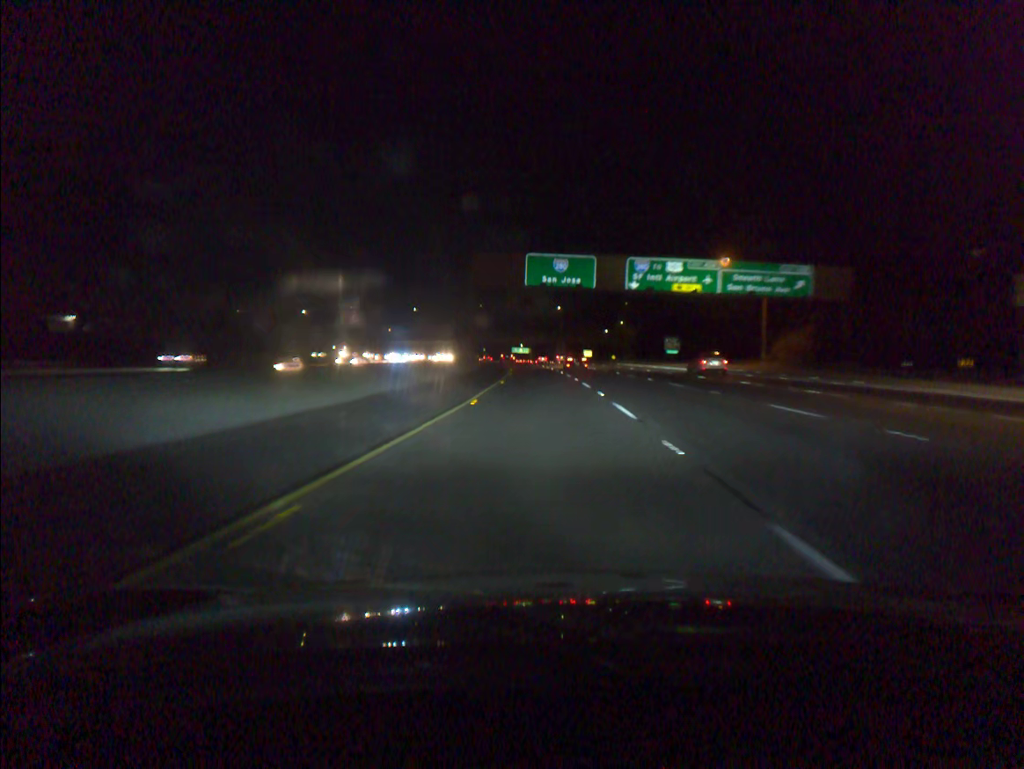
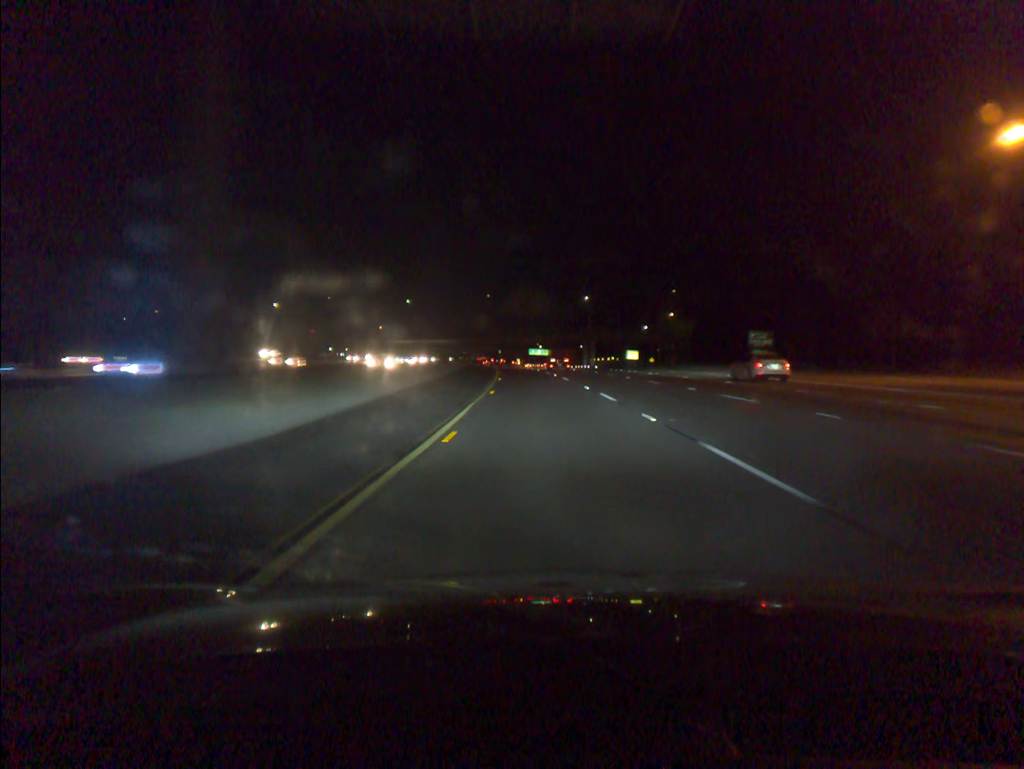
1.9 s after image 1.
(-0.7, +52.1) m; -1°
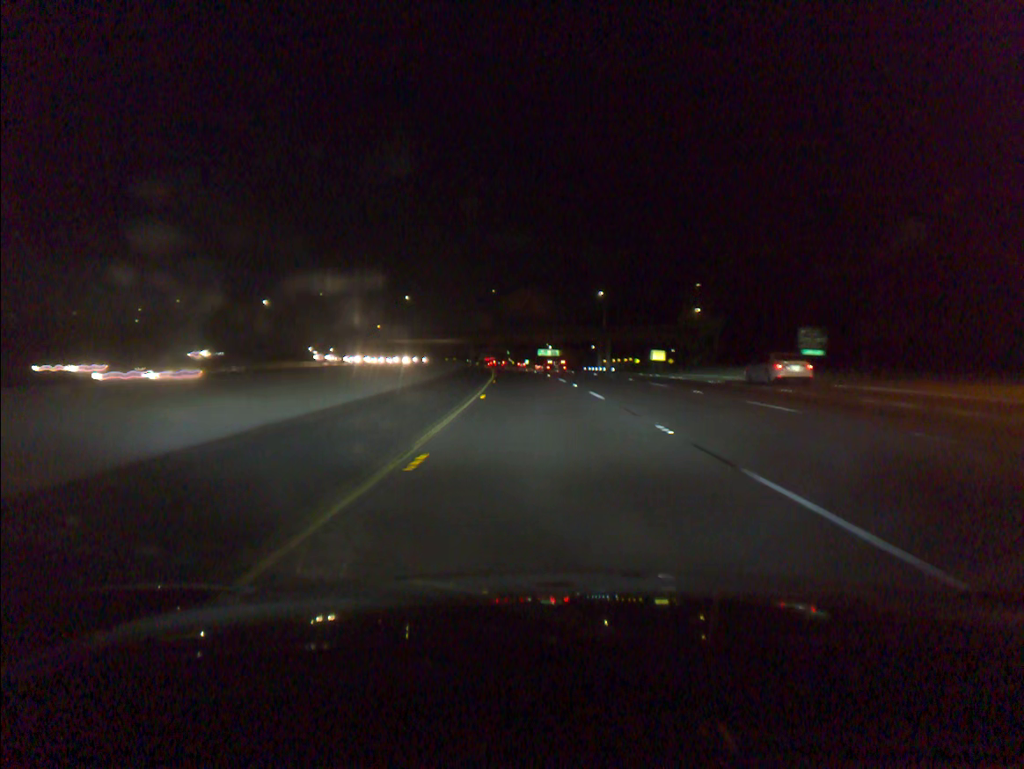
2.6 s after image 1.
(-0.1, +17.2) m; -1°
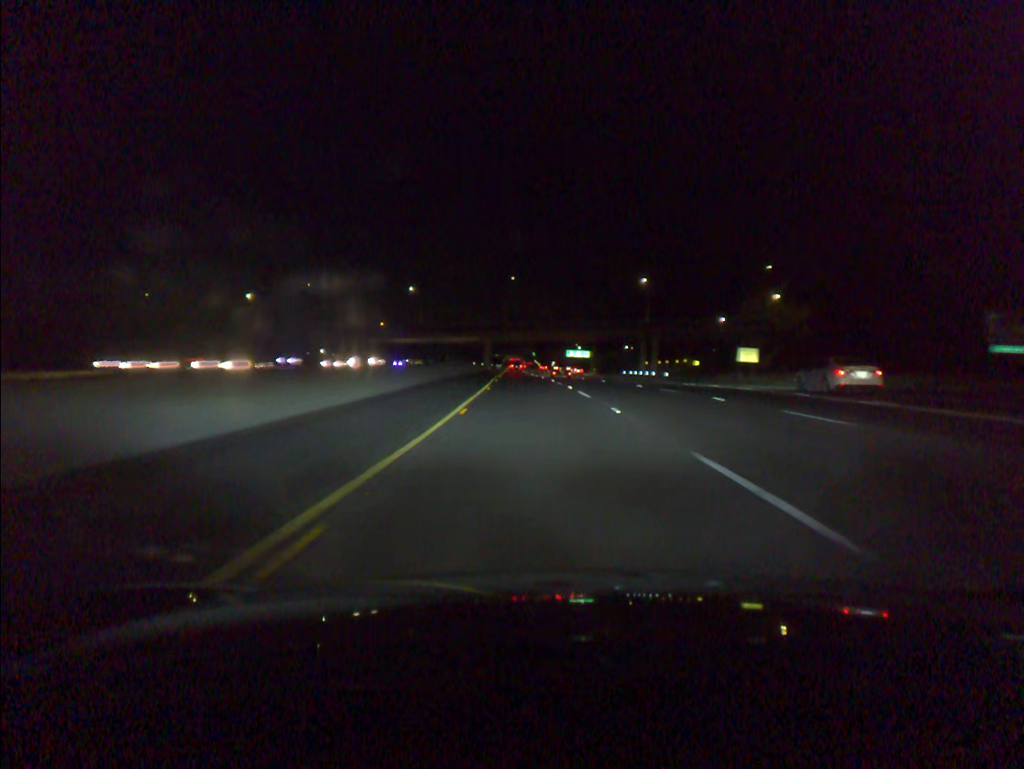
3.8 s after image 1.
(-0.5, +33.1) m; -2°
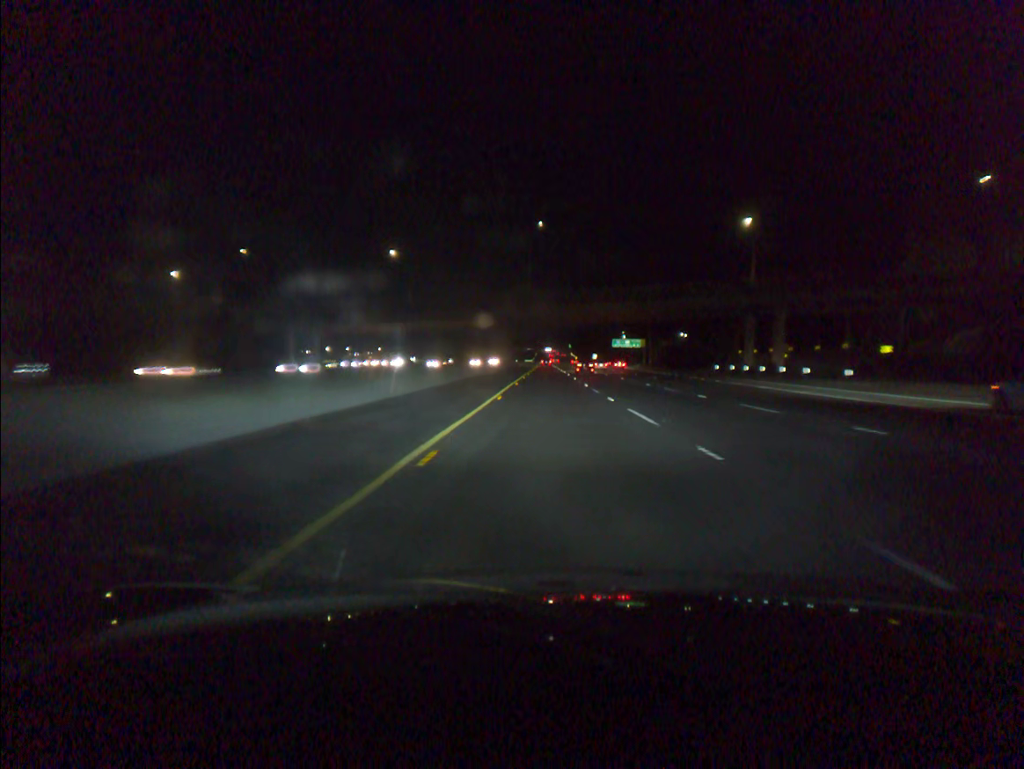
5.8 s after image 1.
(-1.5, +53.9) m; -2°
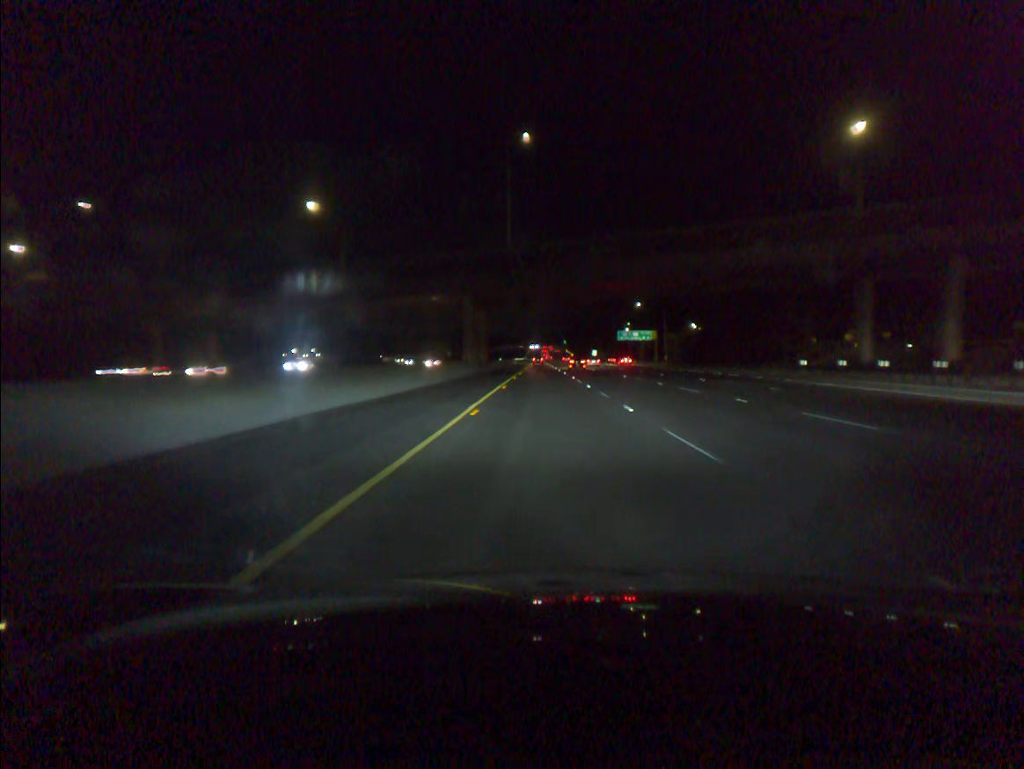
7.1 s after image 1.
(+0.1, +36.1) m; 0°
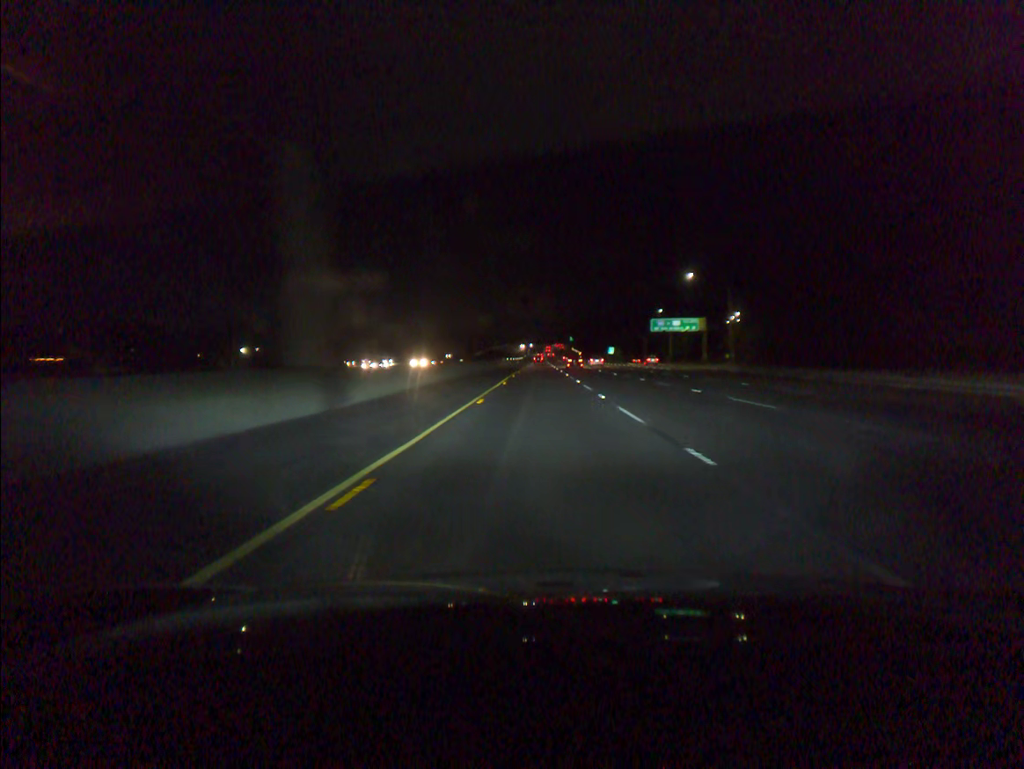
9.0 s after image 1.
(+0.1, +53.9) m; 0°
